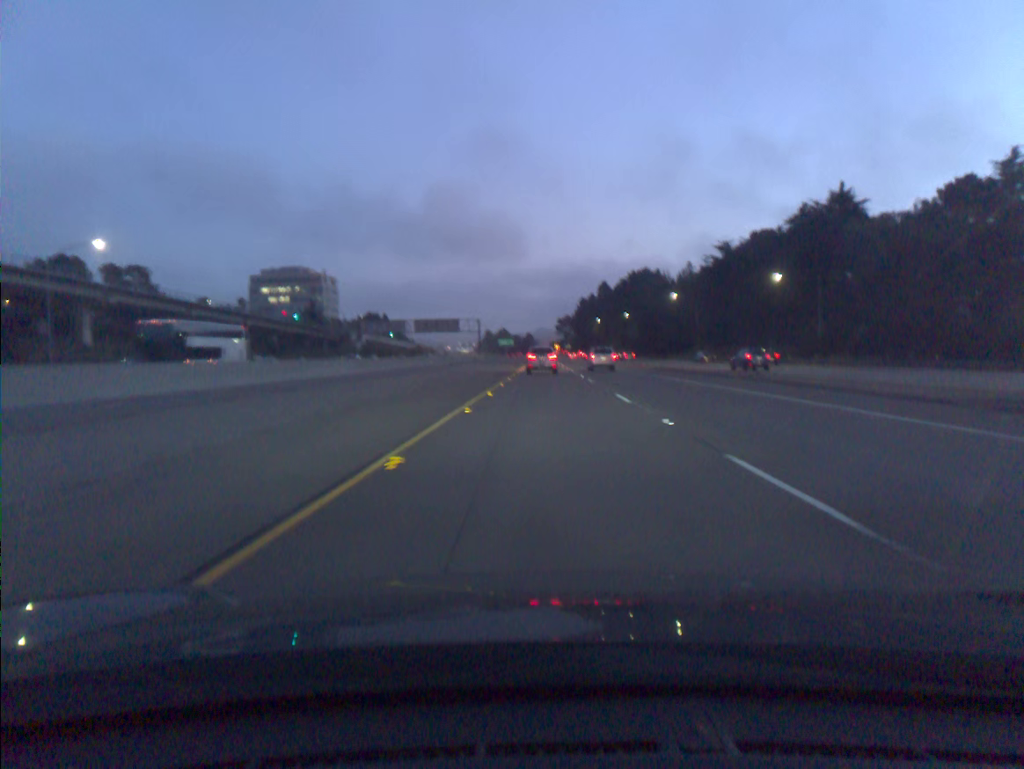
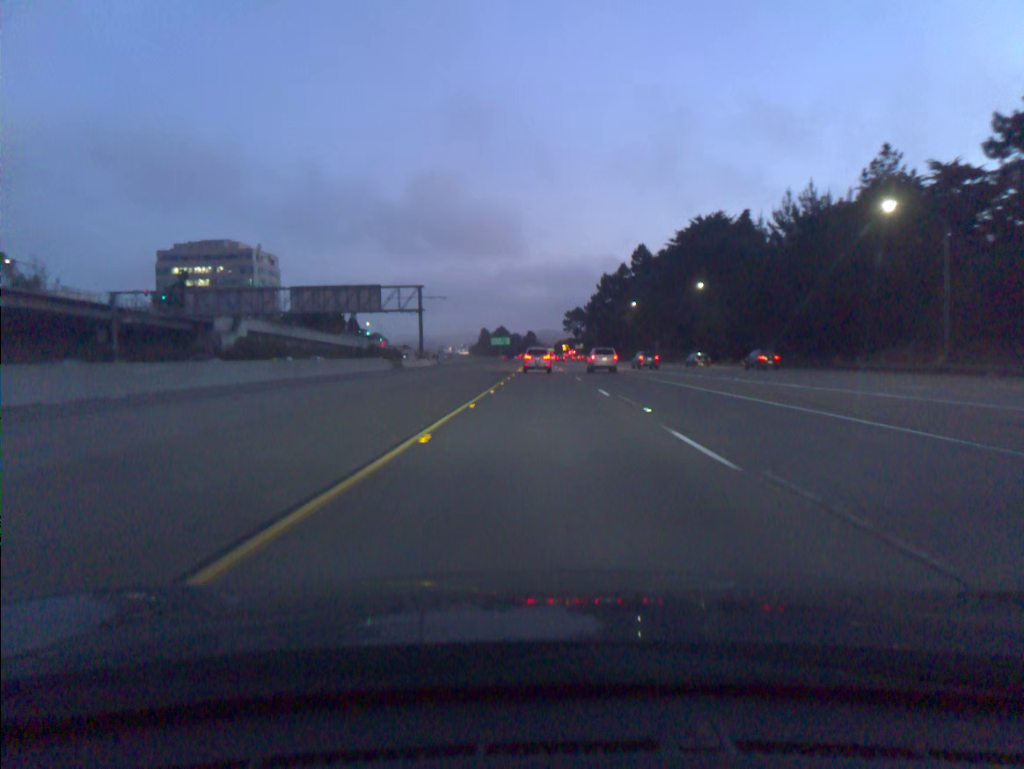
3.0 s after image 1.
(0.0, +85.4) m; 0°
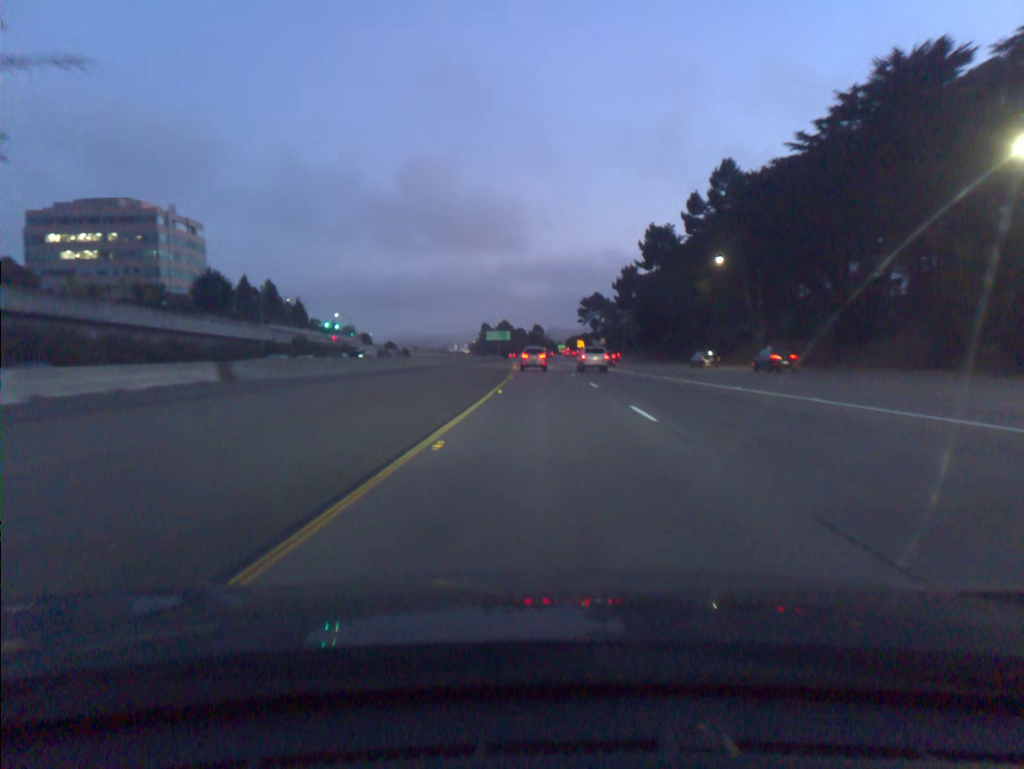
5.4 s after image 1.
(-0.4, +68.0) m; -1°
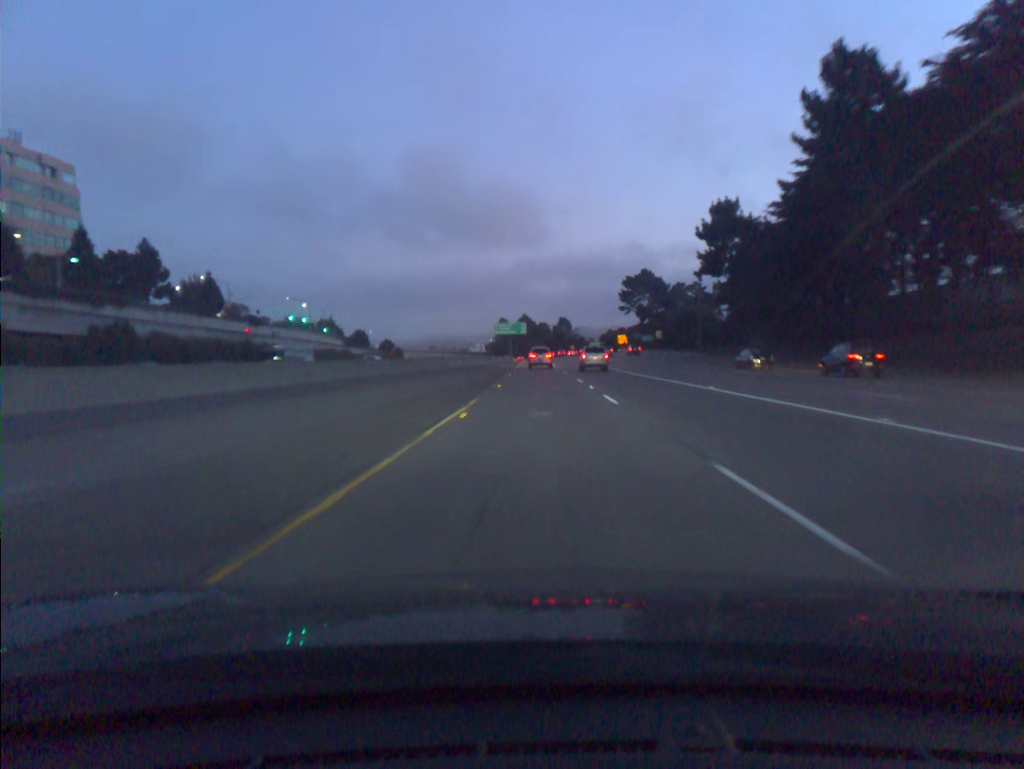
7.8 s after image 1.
(-0.6, +67.9) m; -2°
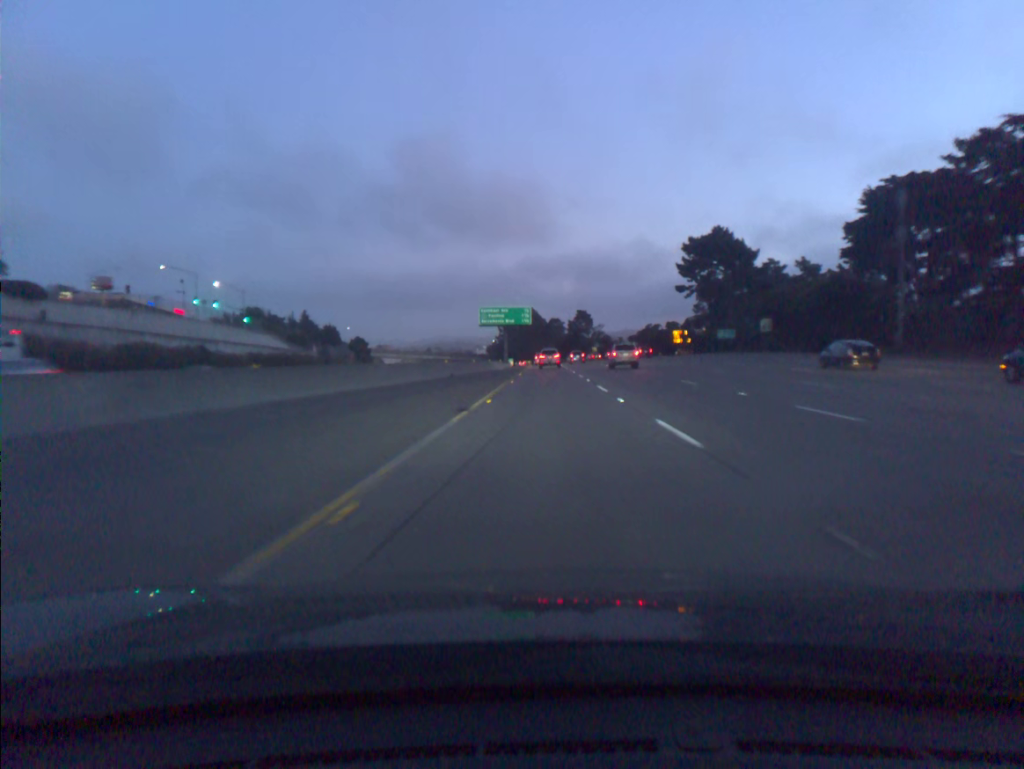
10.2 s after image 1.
(-0.7, +67.7) m; -1°
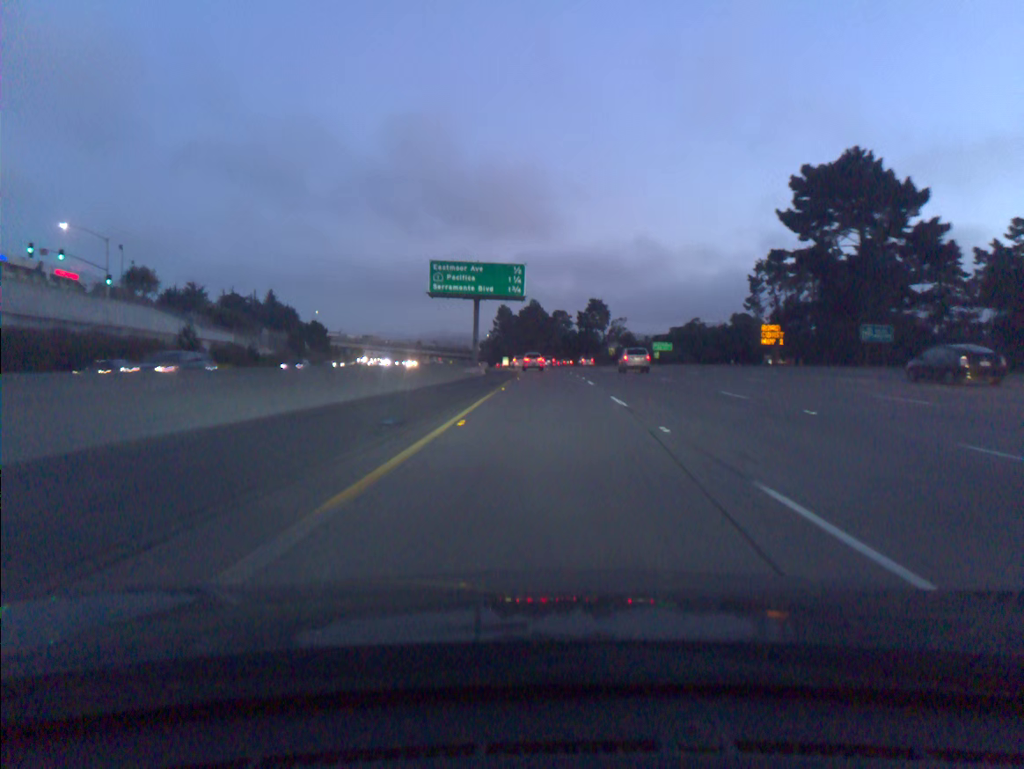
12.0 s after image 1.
(+0.1, +50.7) m; 0°
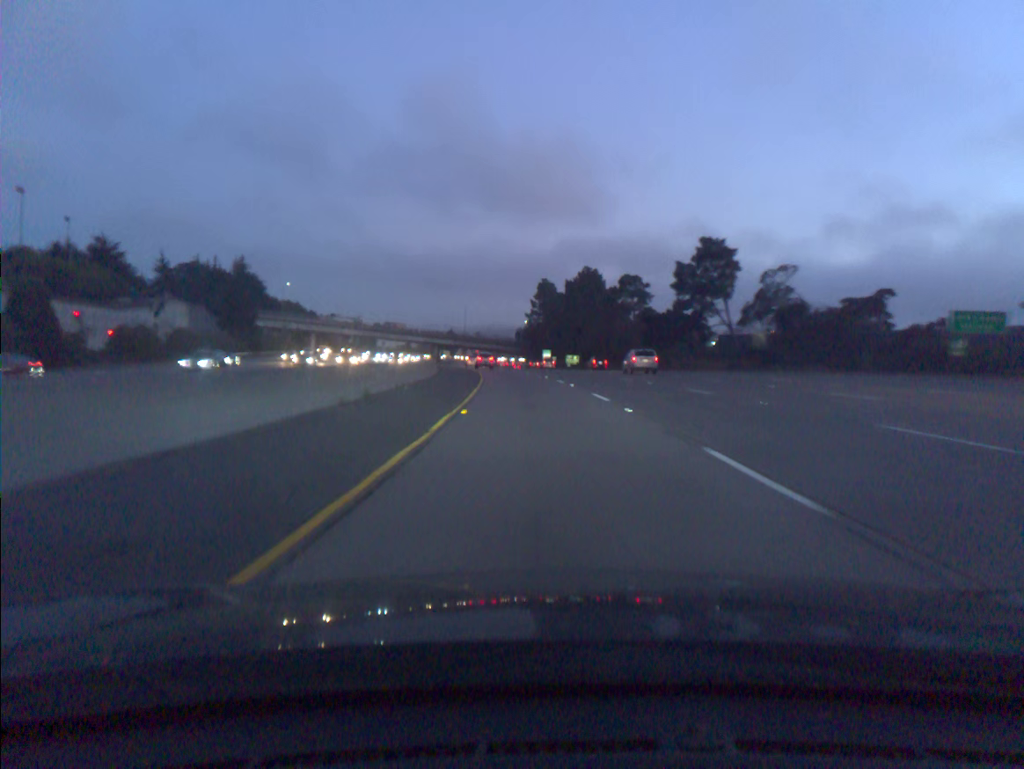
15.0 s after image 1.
(-1.2, +84.5) m; -3°
